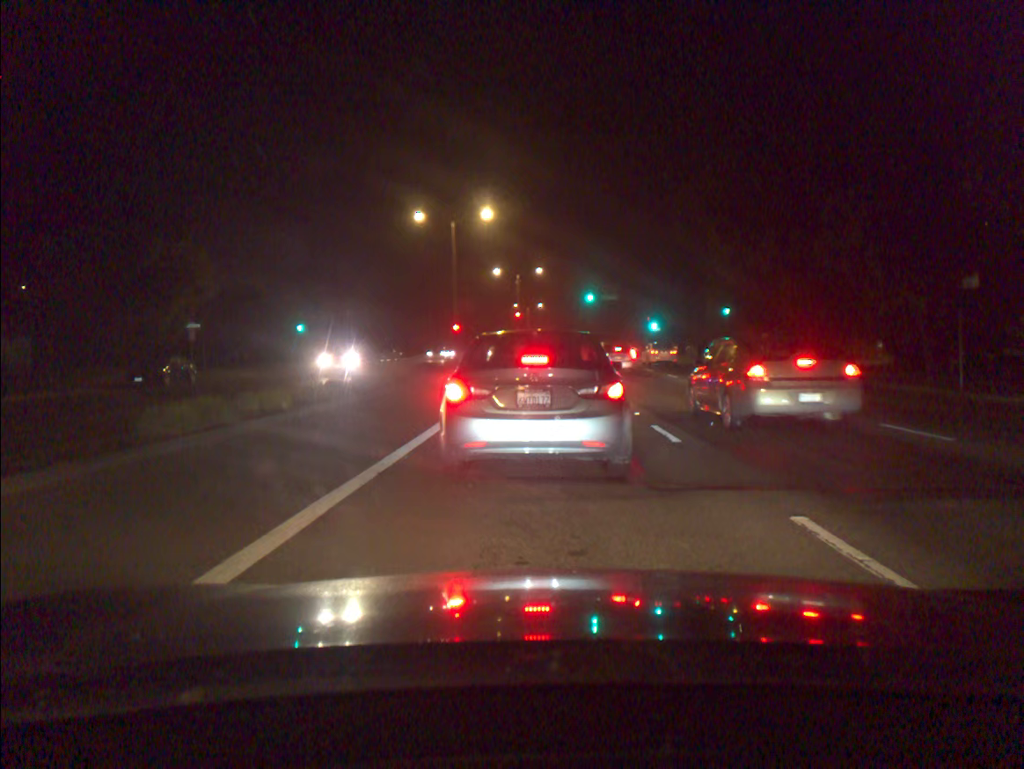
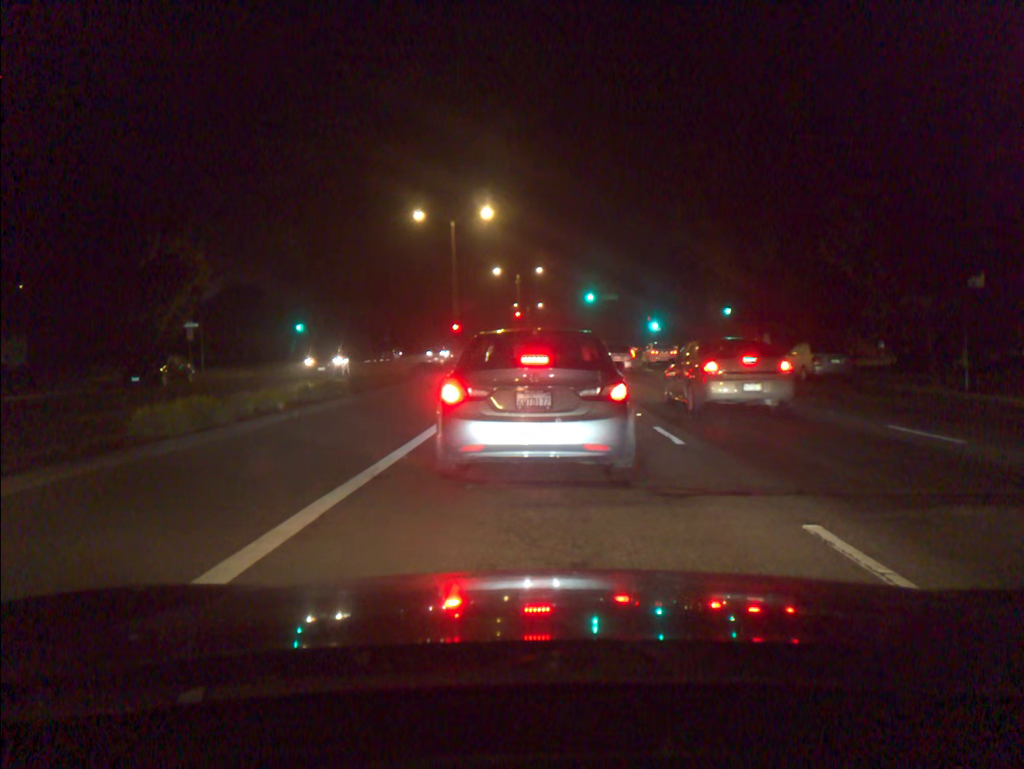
(0.0, +0.3) m; 0°
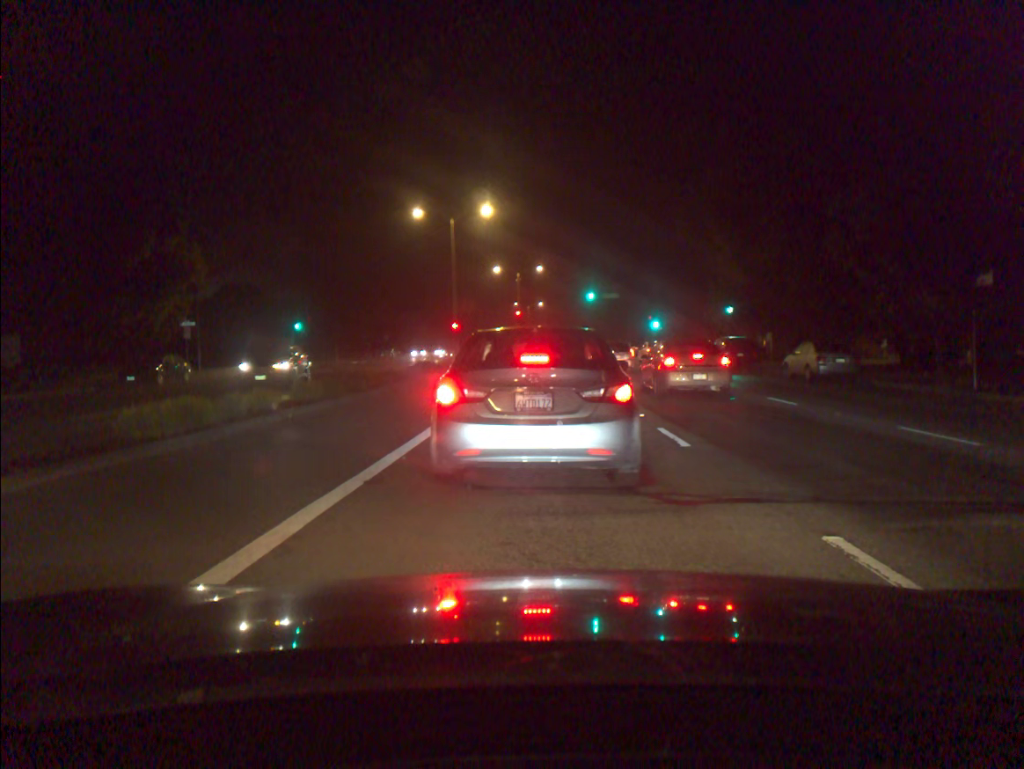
(0.0, +0.4) m; 0°
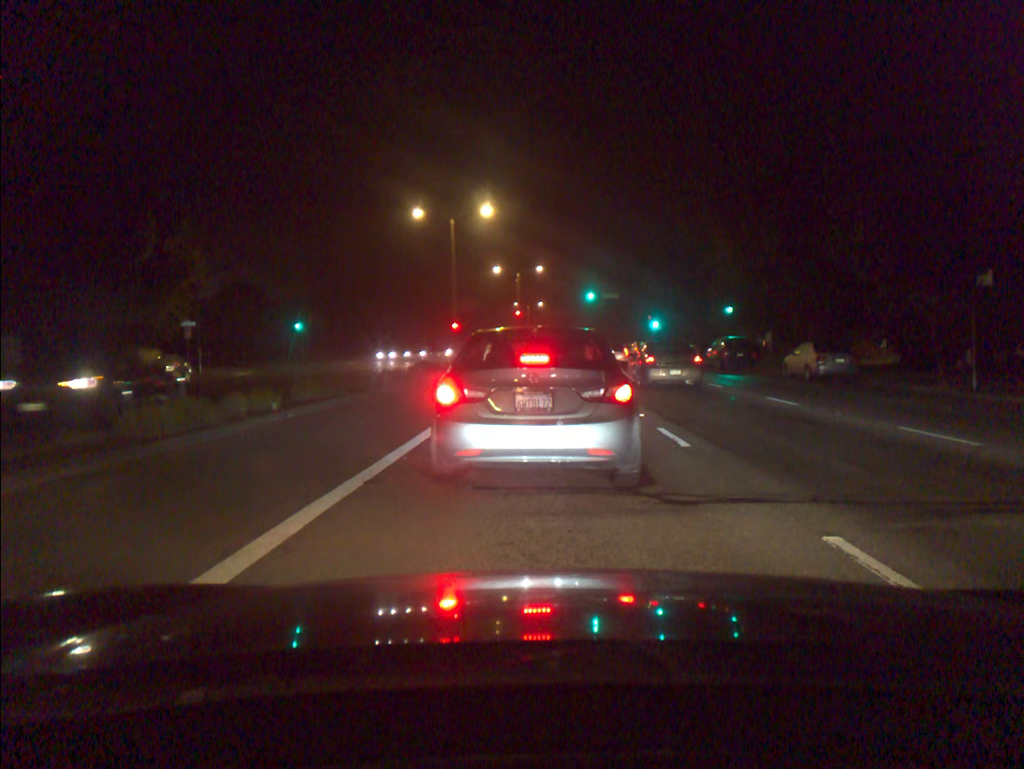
(0.0, 0.0) m; 0°
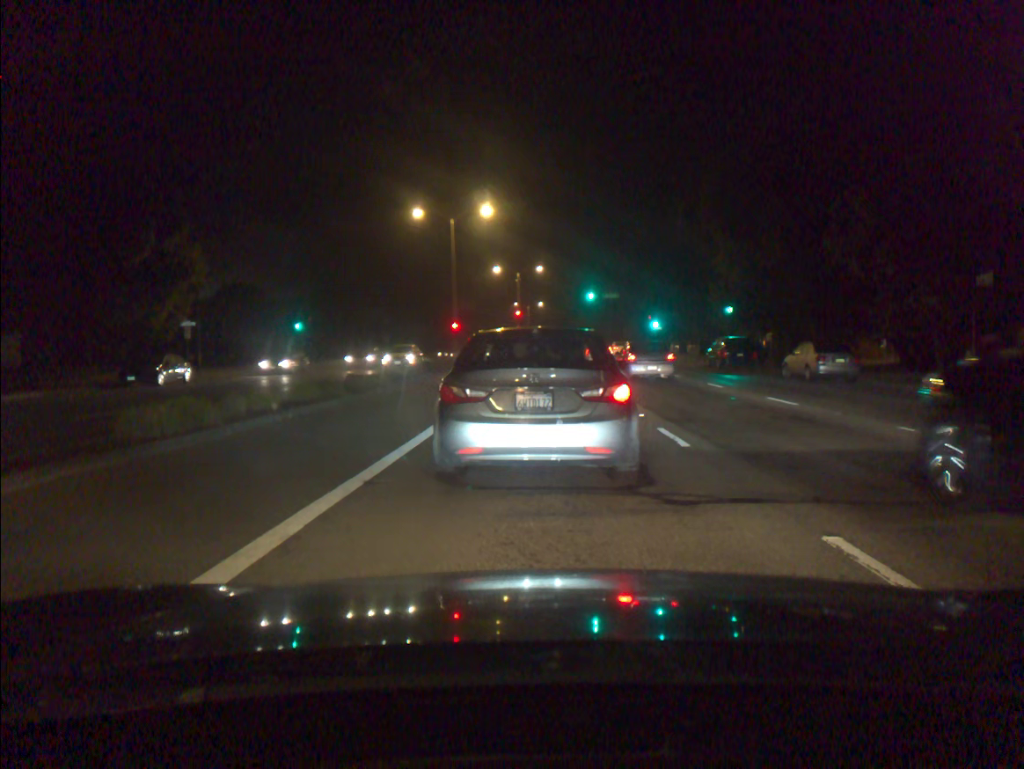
(0.0, 0.0) m; 0°
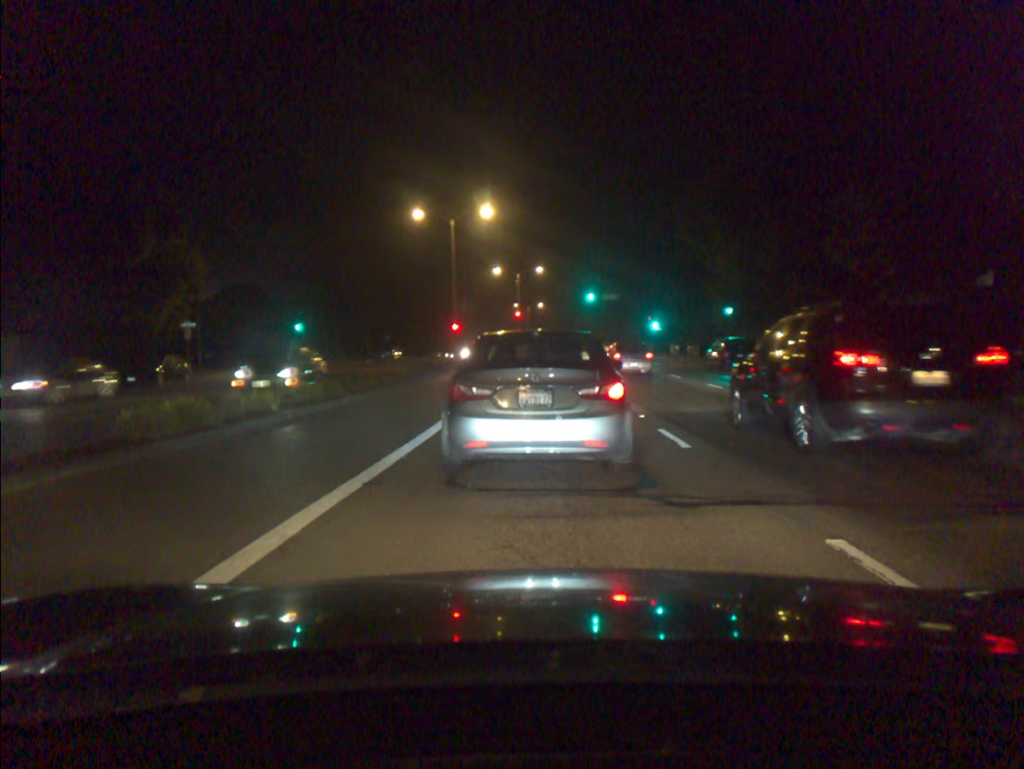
(0.0, +0.1) m; 0°
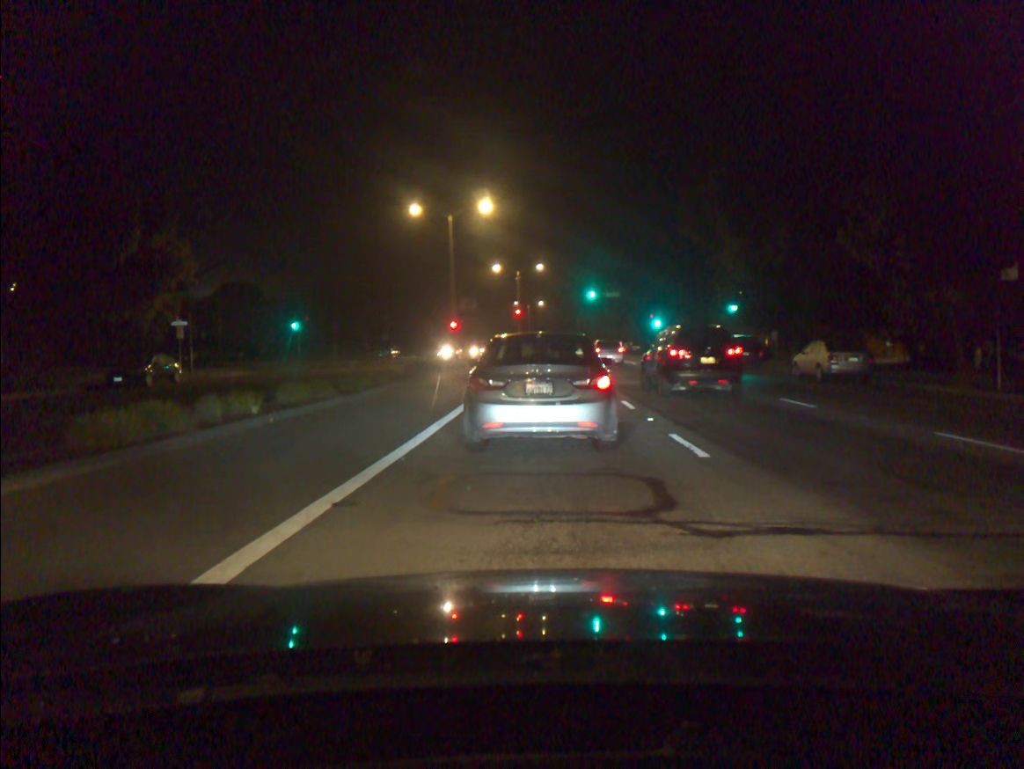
(0.0, +1.1) m; 0°
